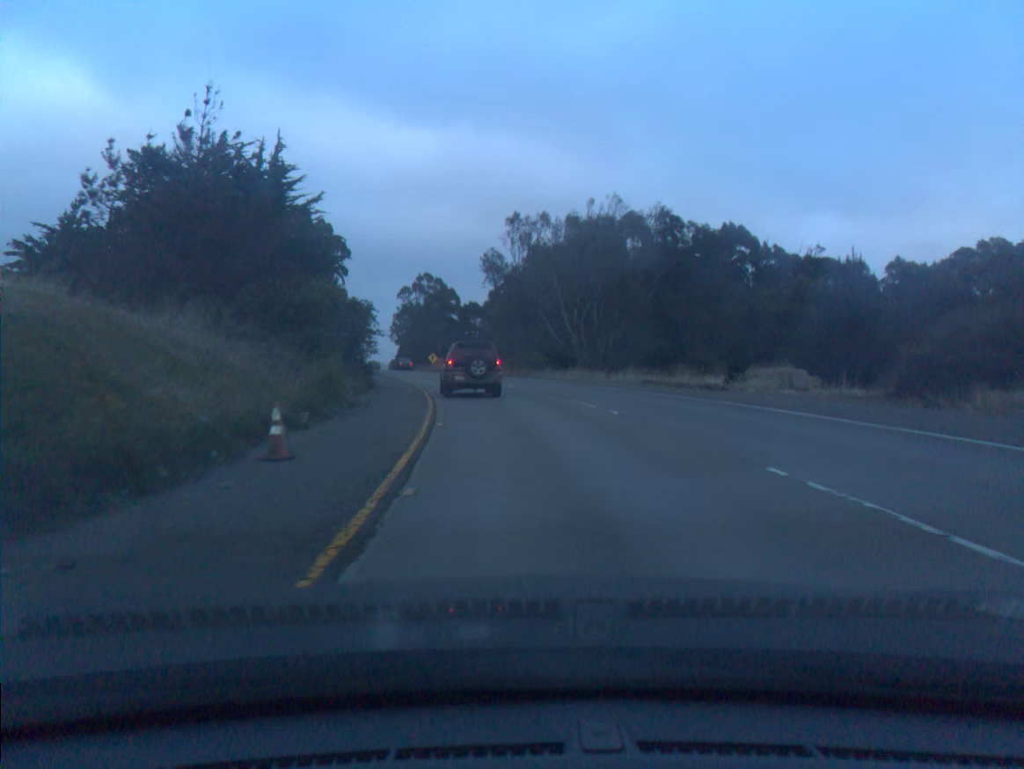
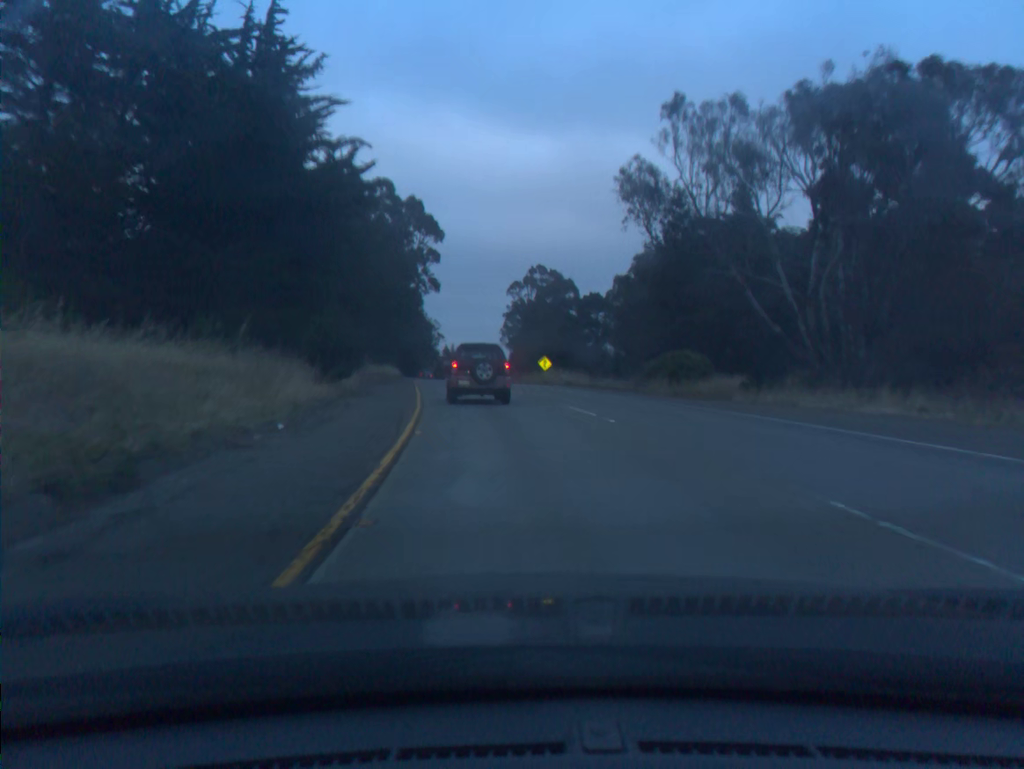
(-2.4, +30.2) m; -9°
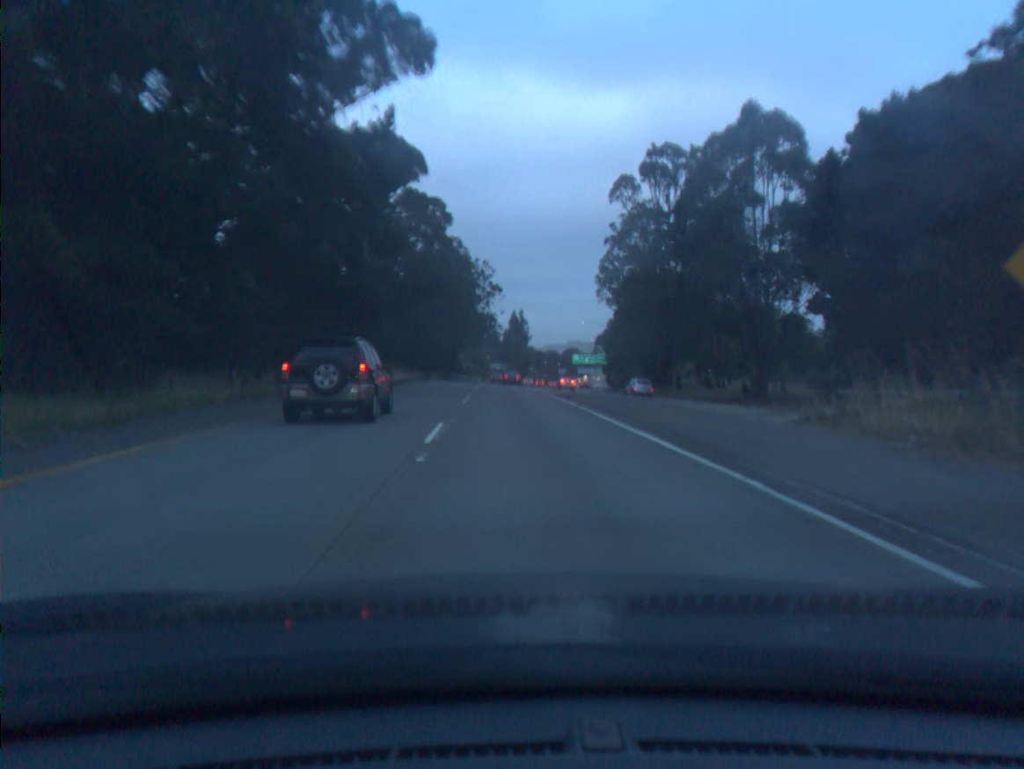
(-5.4, +79.4) m; -6°
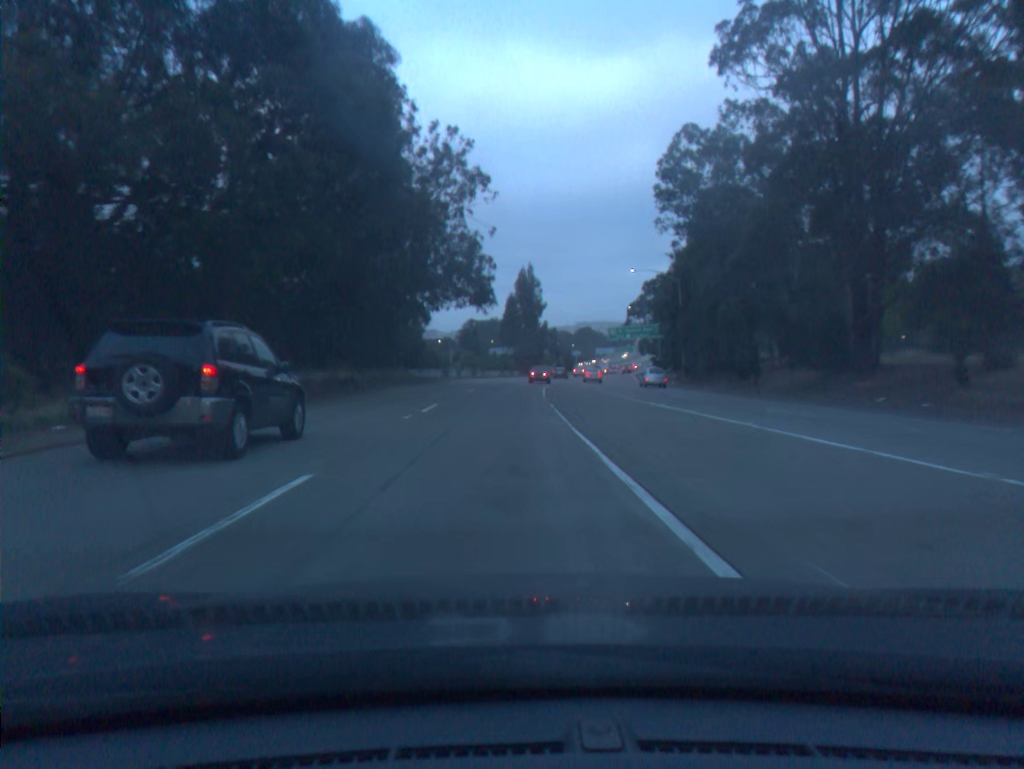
(-0.4, +52.4) m; -1°
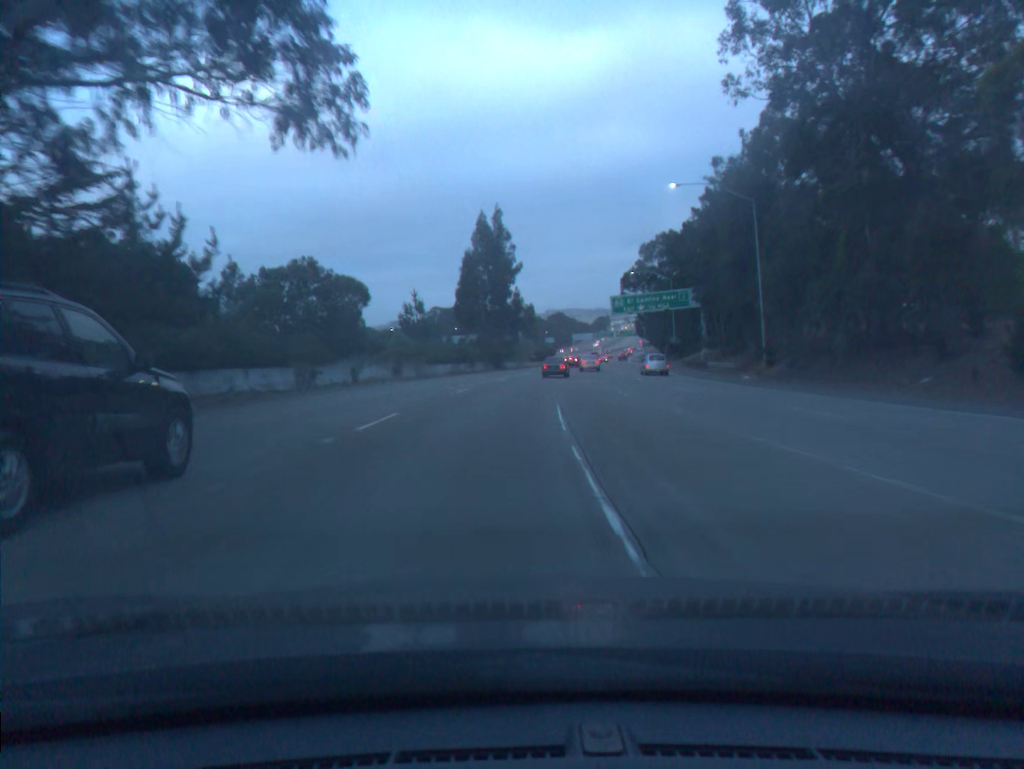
(+0.4, +36.2) m; +2°
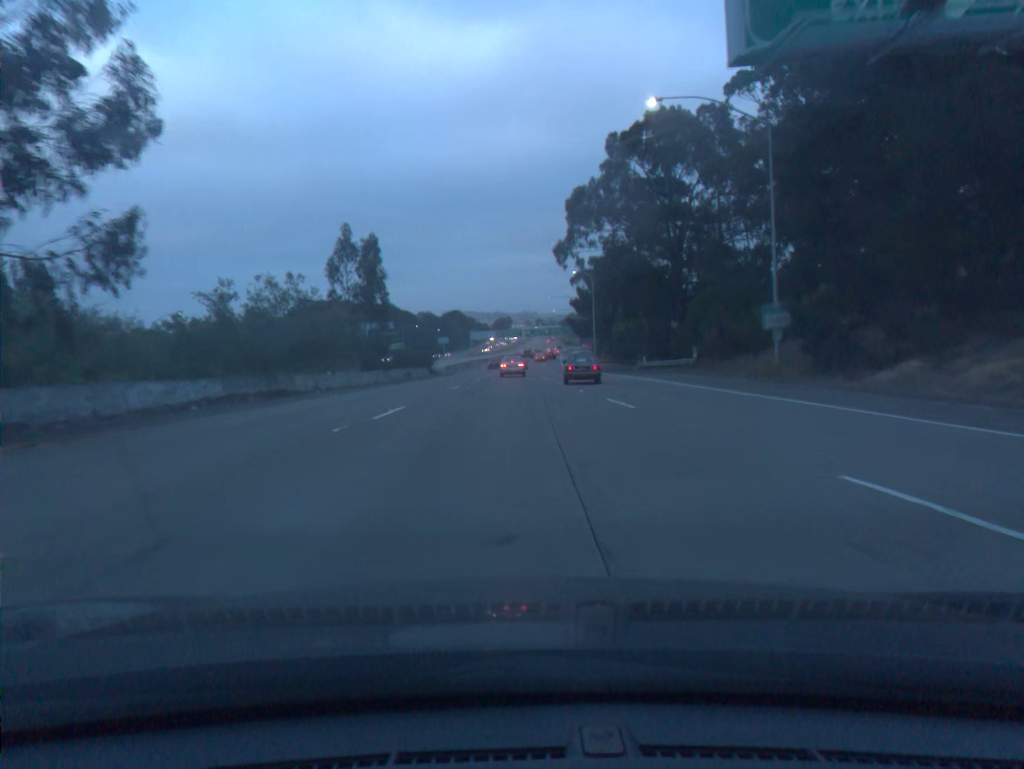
(+5.0, +71.7) m; +7°
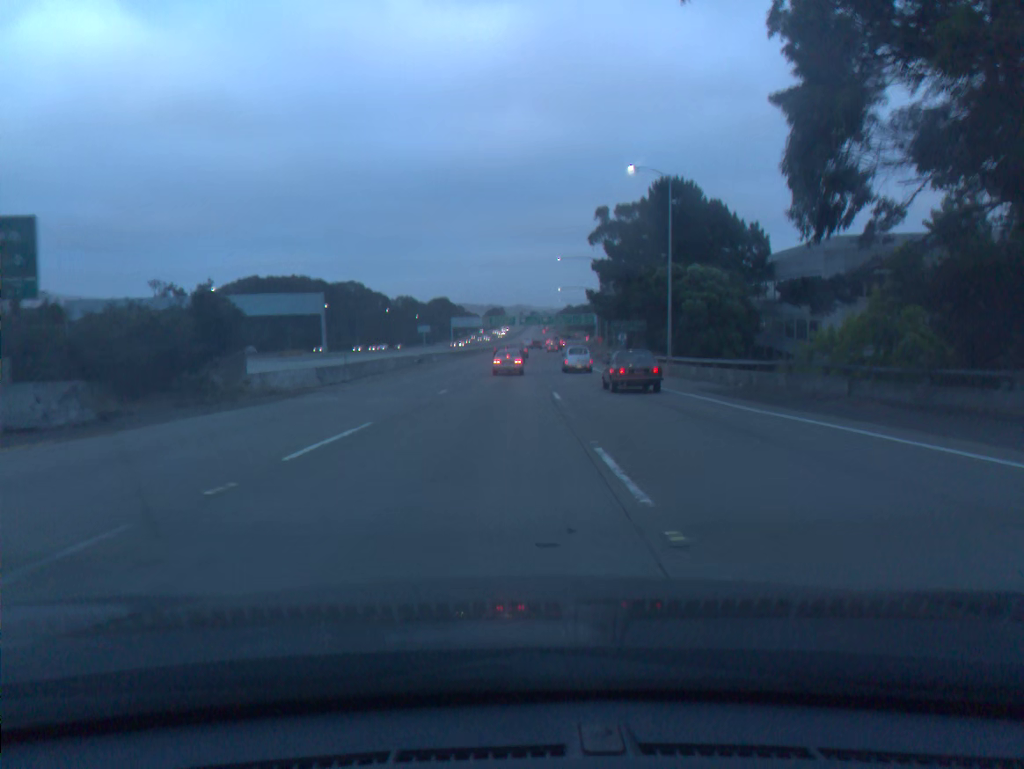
(+0.4, +51.2) m; +1°
